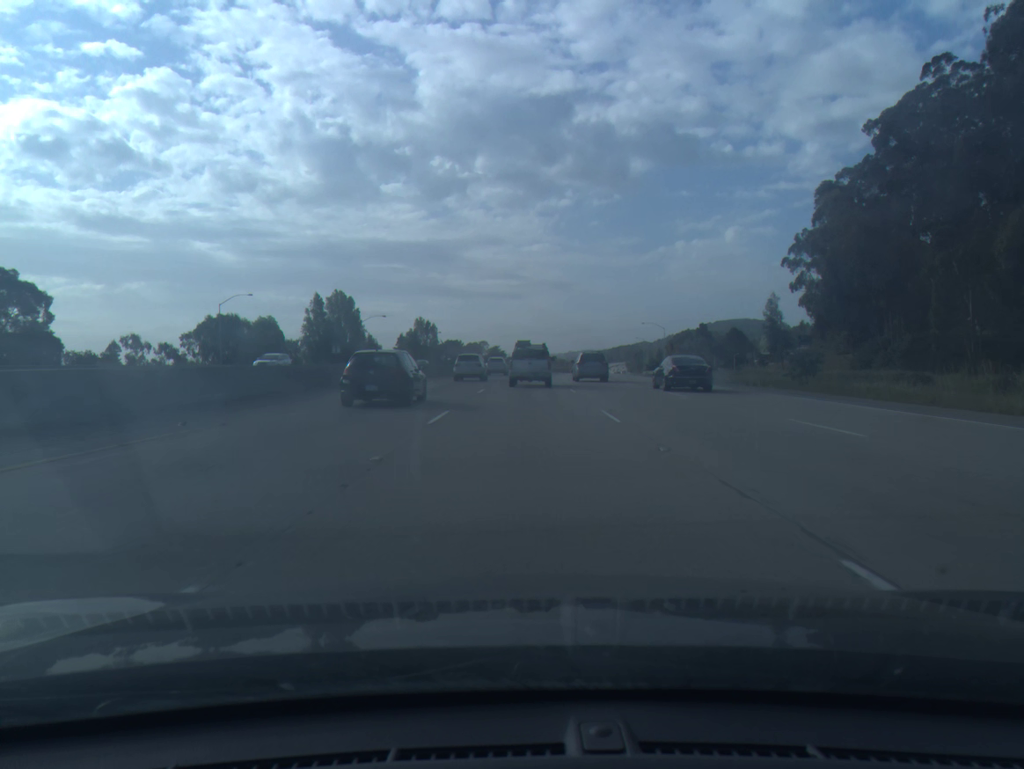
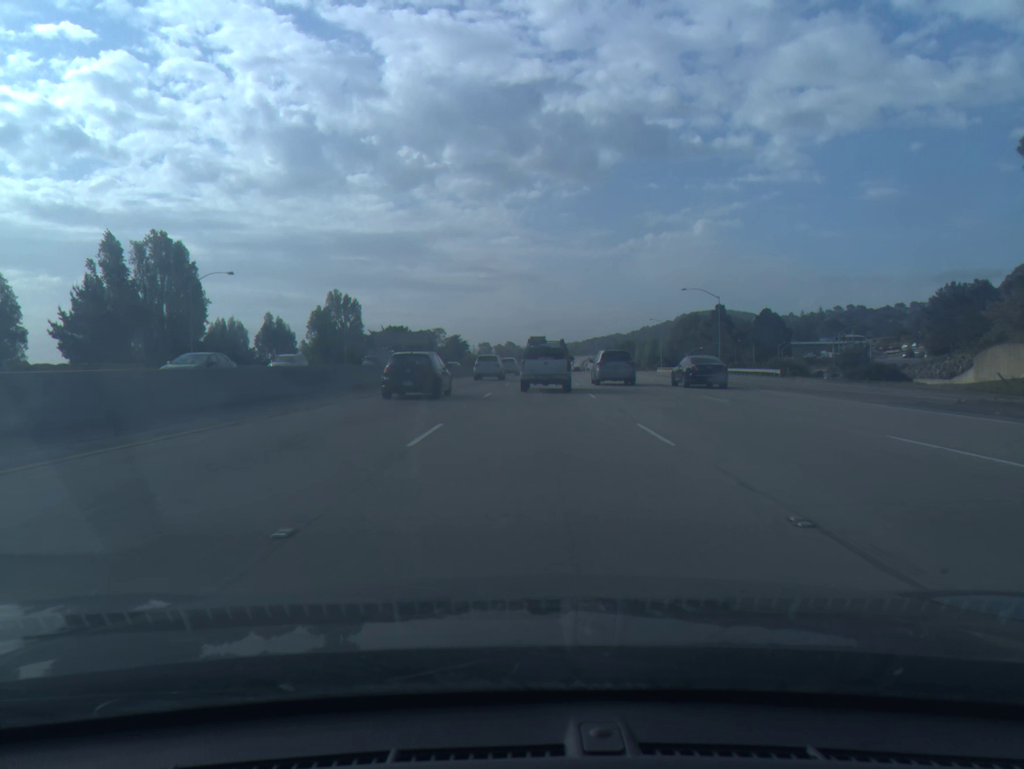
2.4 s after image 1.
(+1.6, +75.4) m; +2°
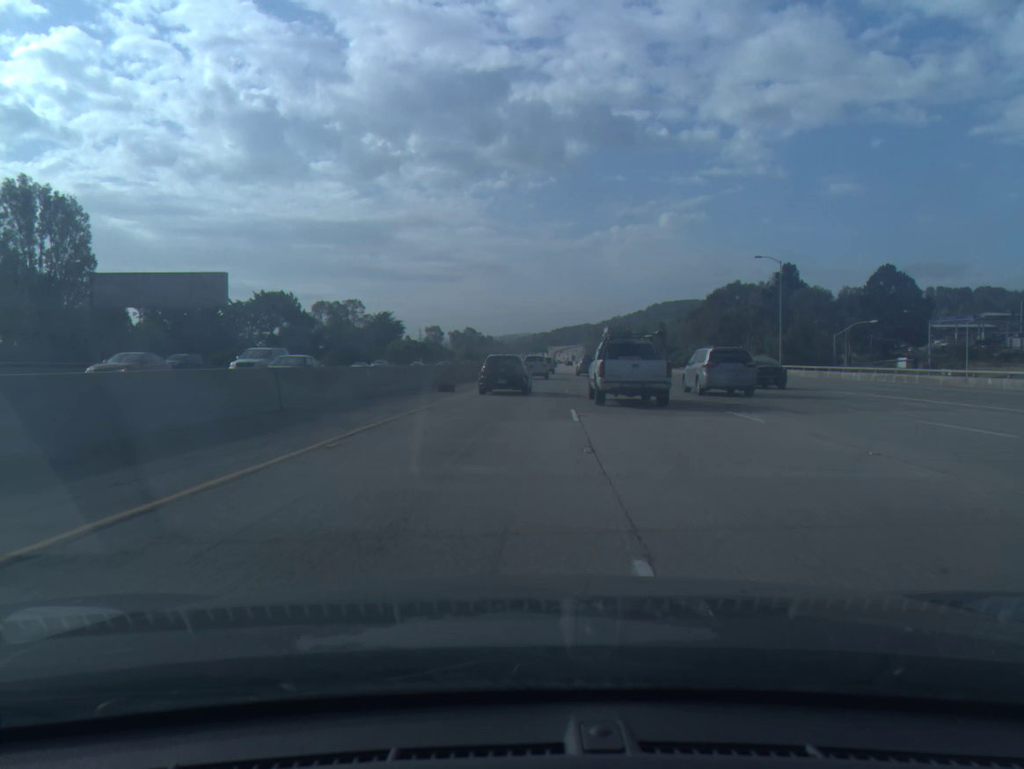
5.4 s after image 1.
(+2.0, +95.3) m; +2°
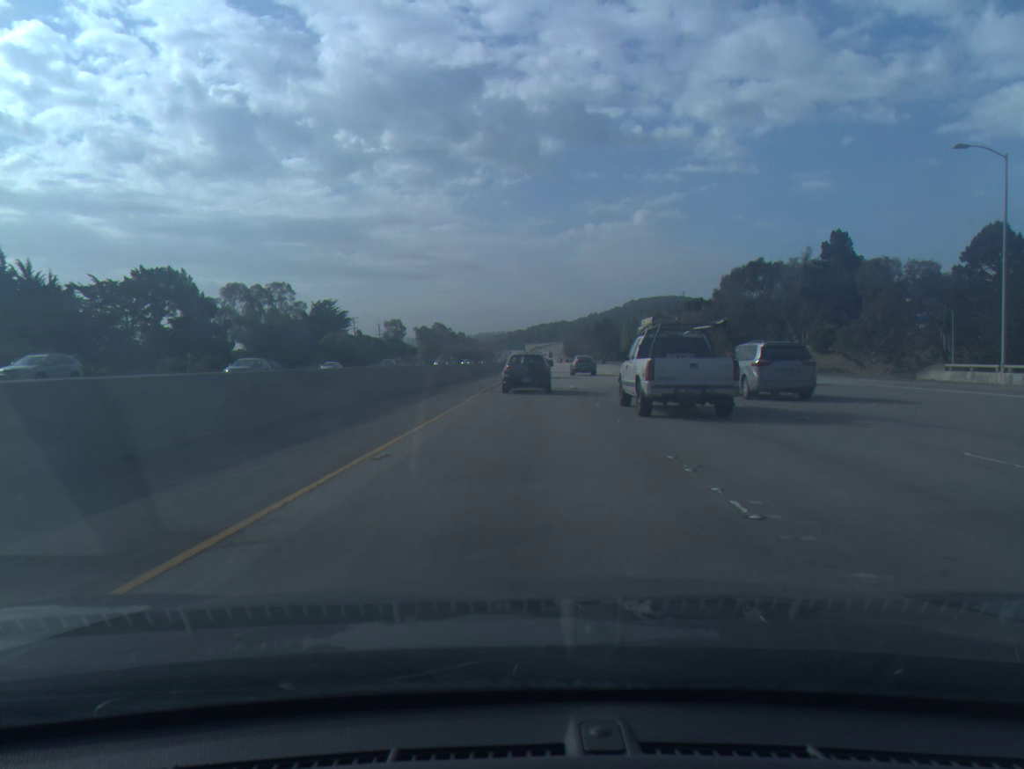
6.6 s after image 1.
(+0.6, +39.1) m; +2°
